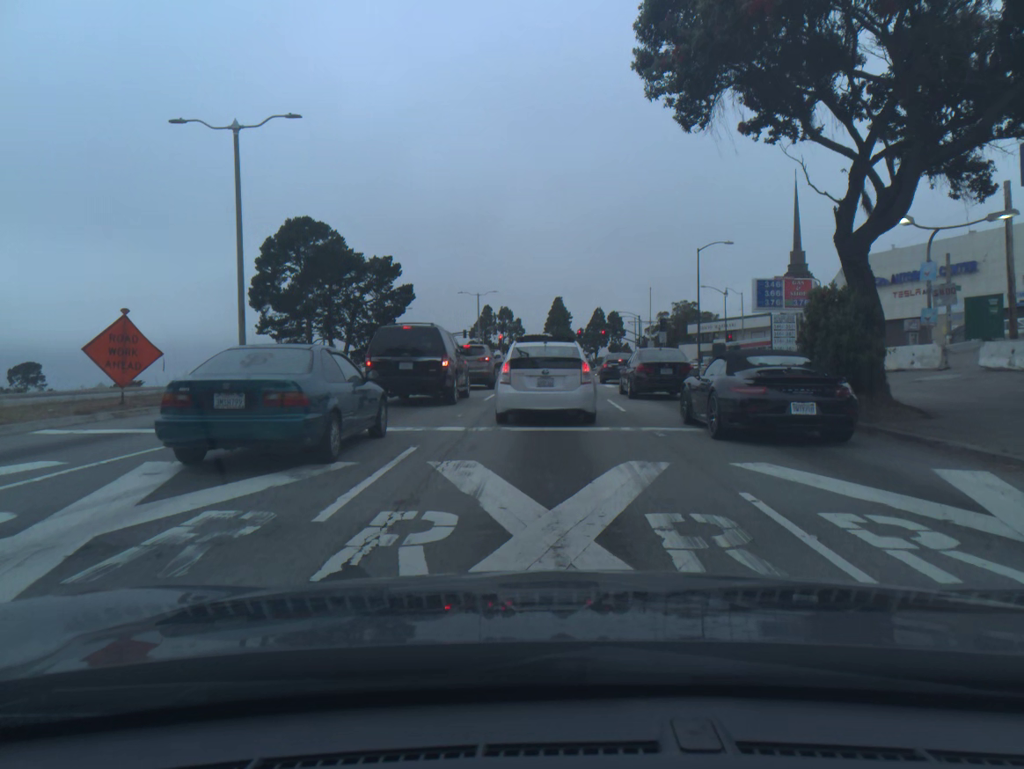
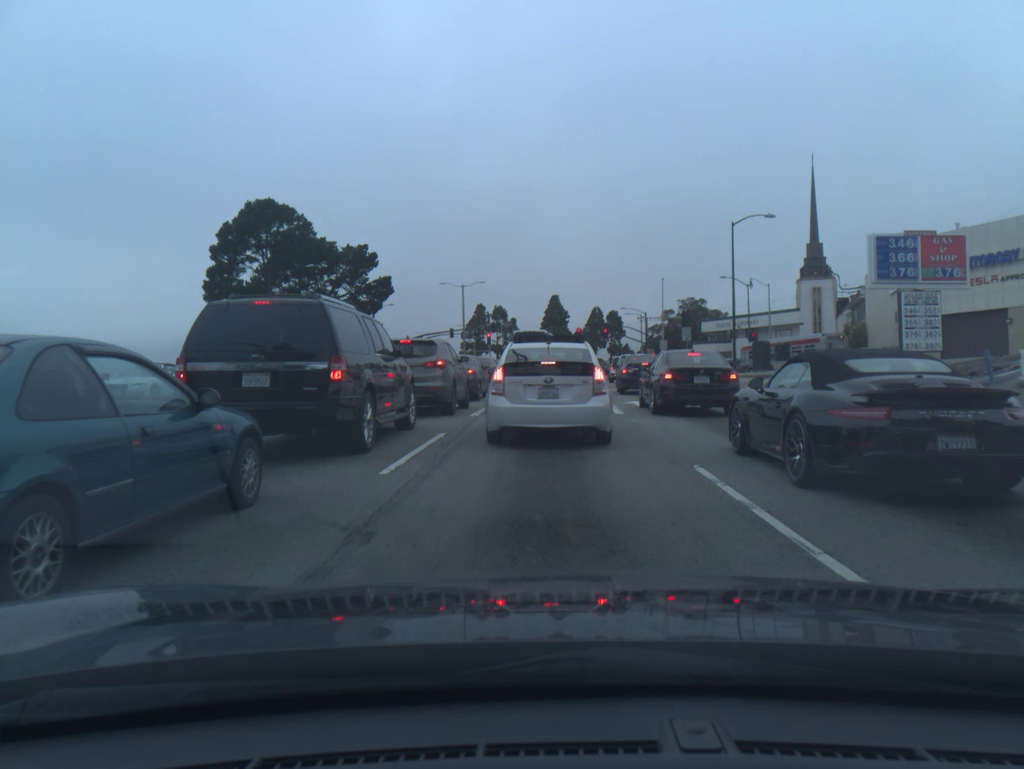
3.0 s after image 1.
(0.0, +12.6) m; 0°
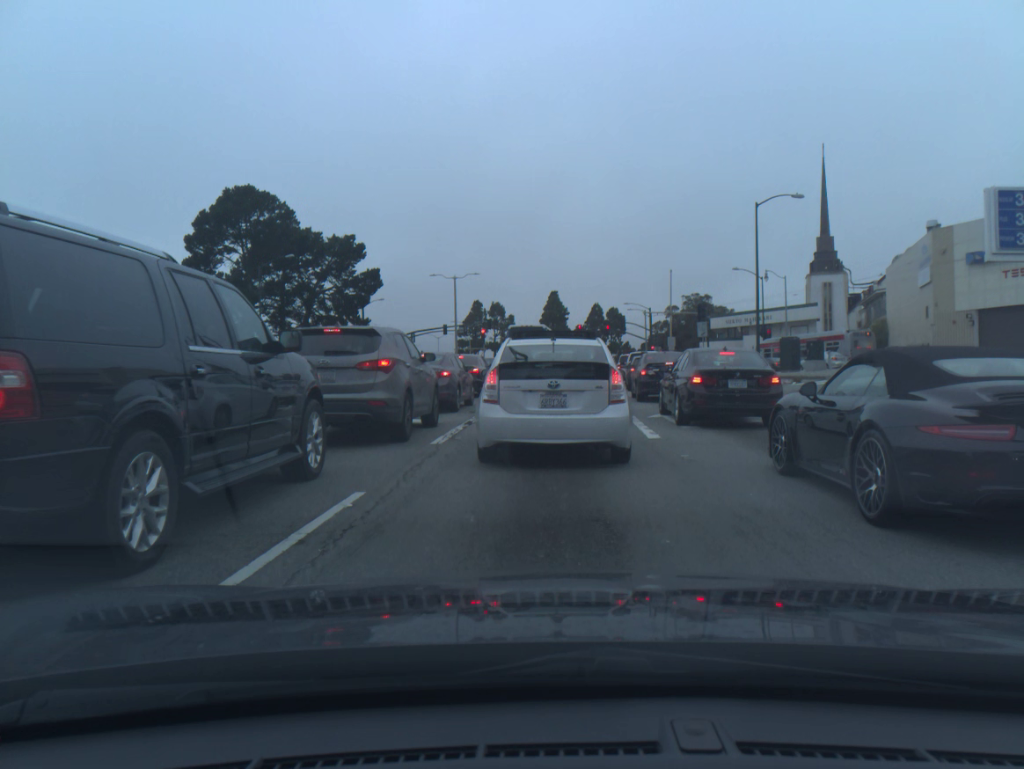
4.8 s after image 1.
(0.0, +5.6) m; +1°
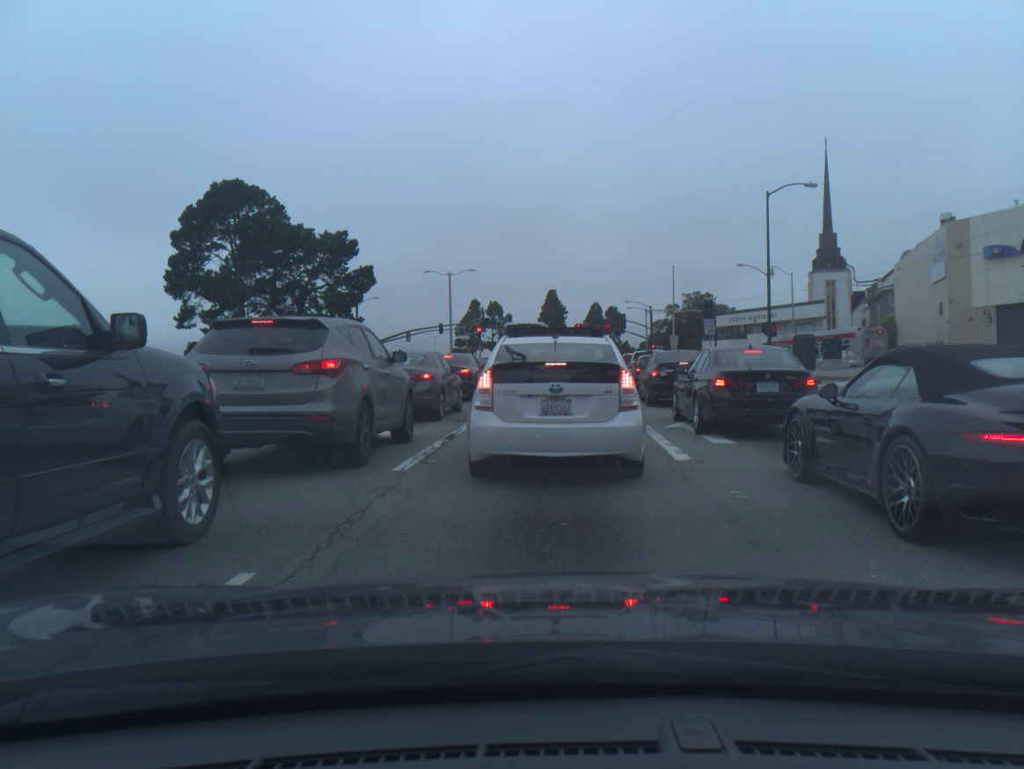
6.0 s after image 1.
(0.0, +2.7) m; 0°
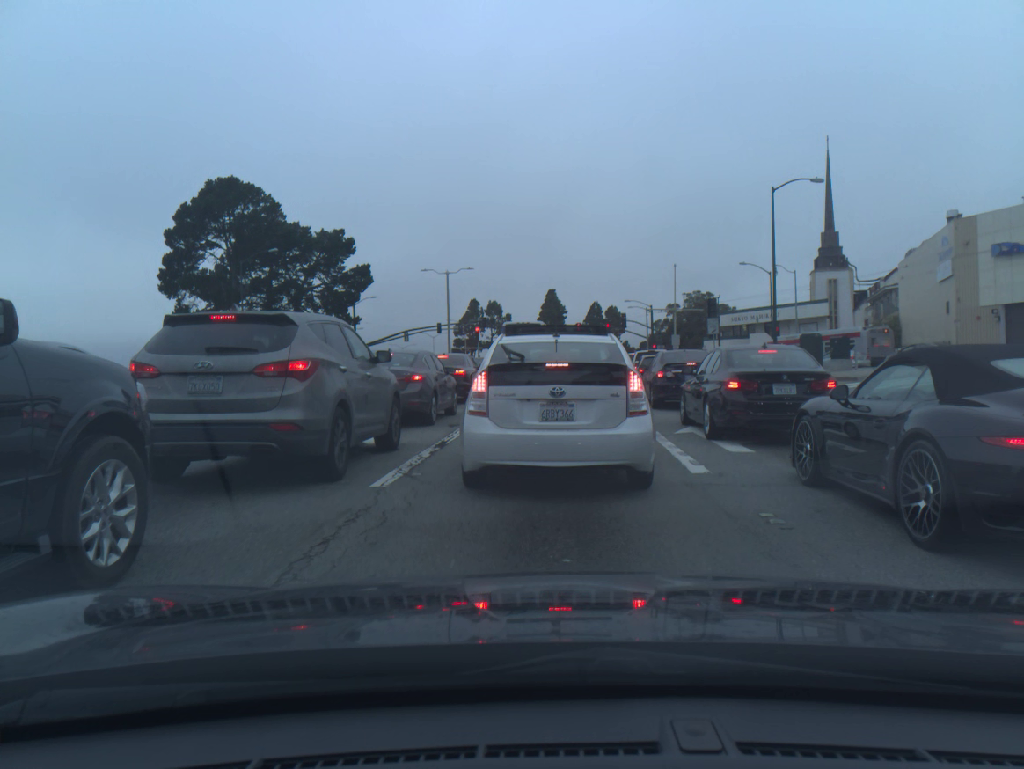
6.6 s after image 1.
(0.0, +1.0) m; 0°
